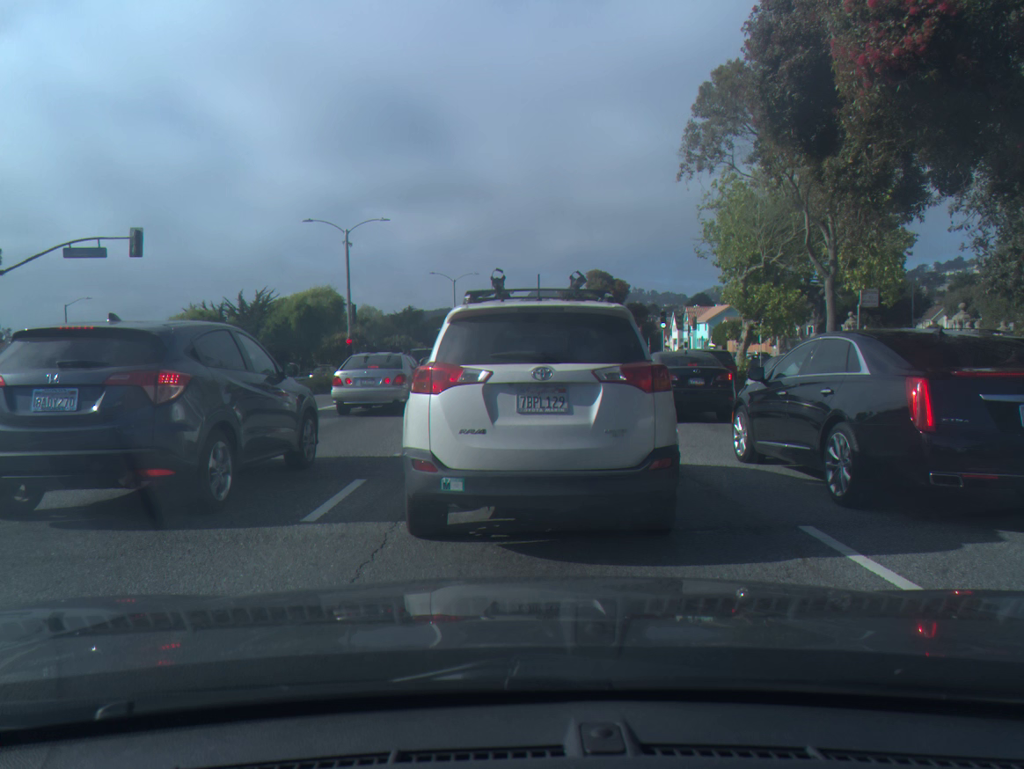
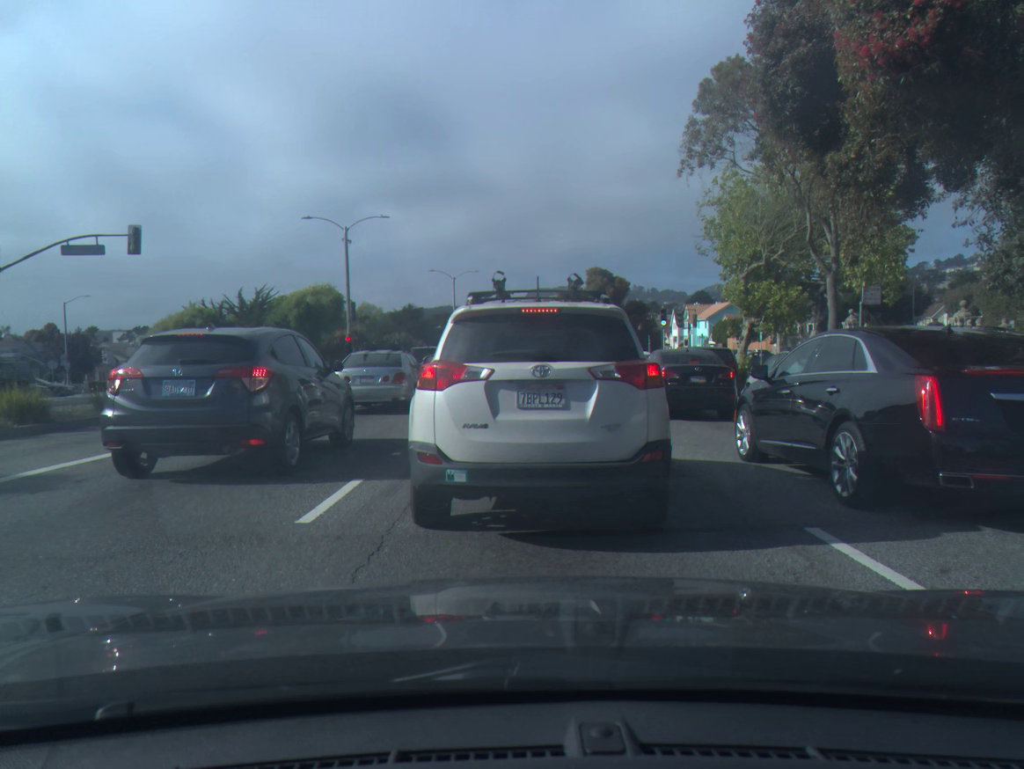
(0.0, +0.1) m; 0°
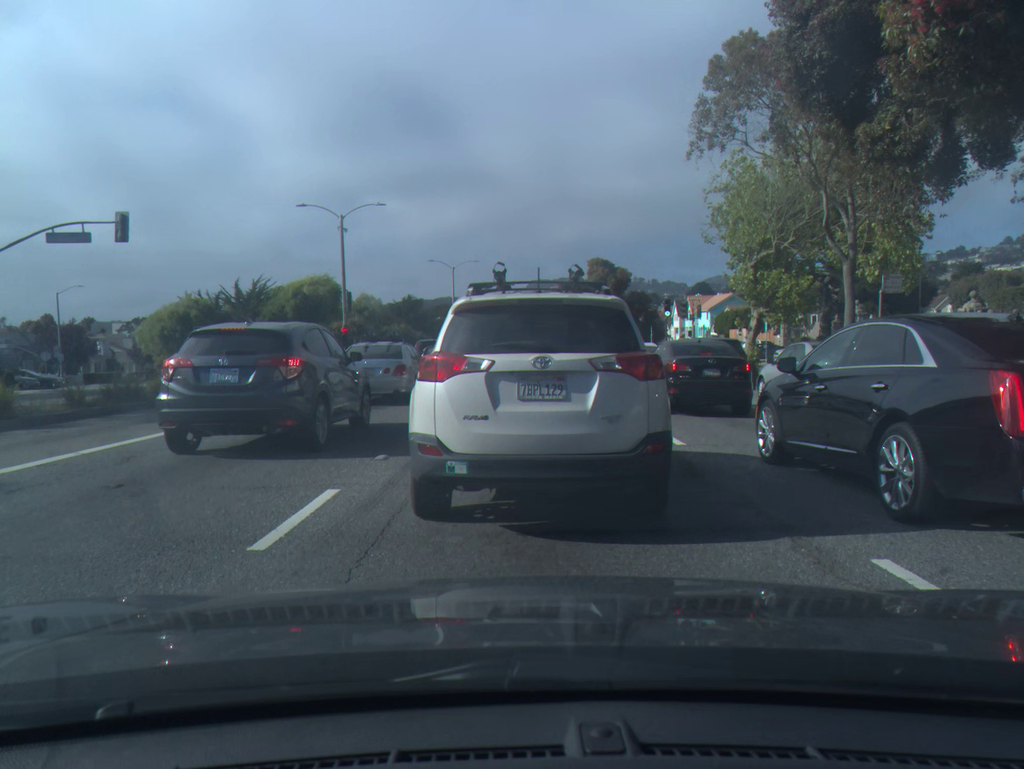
(0.0, +1.0) m; 0°
